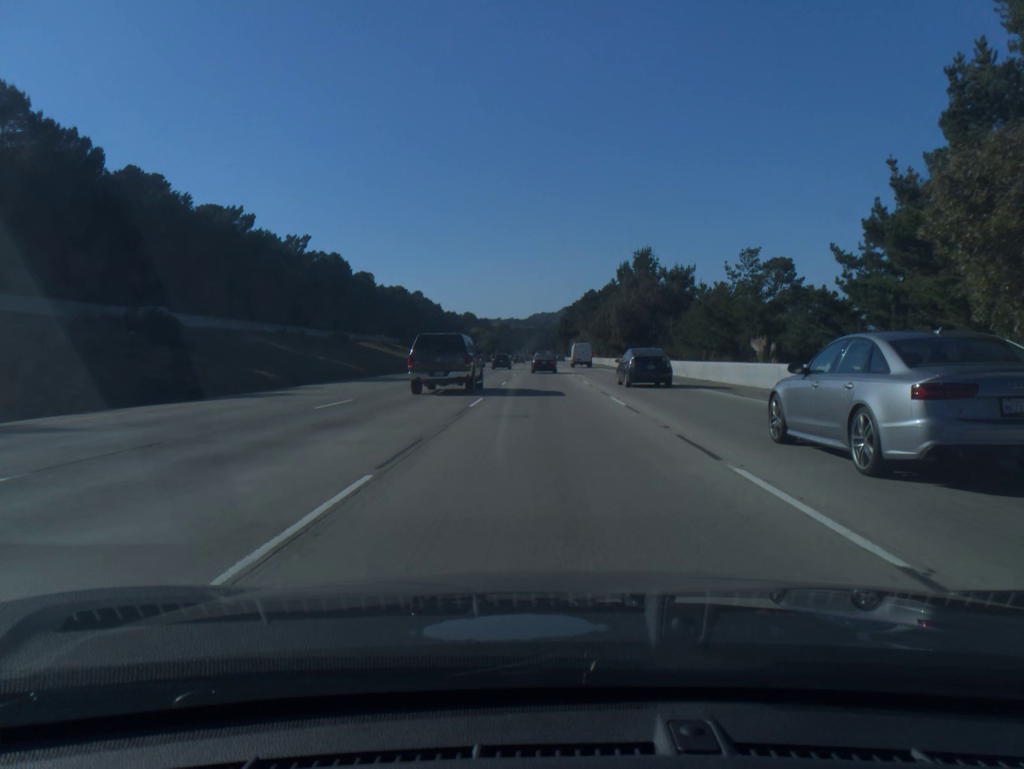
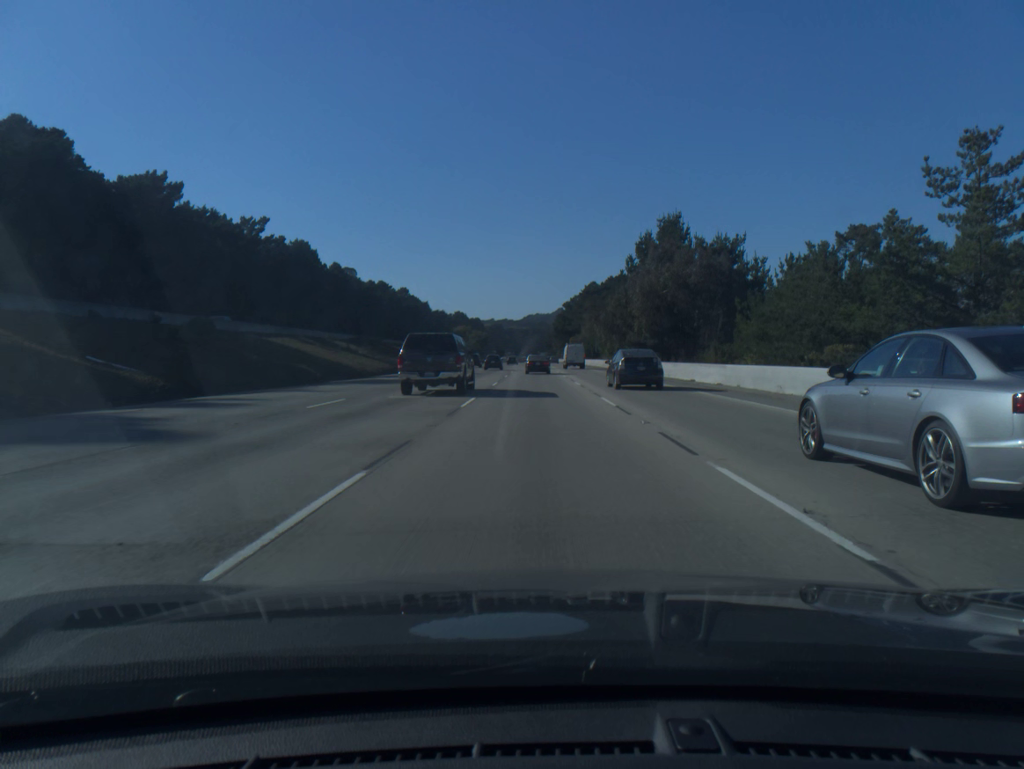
(+0.1, +29.1) m; 0°
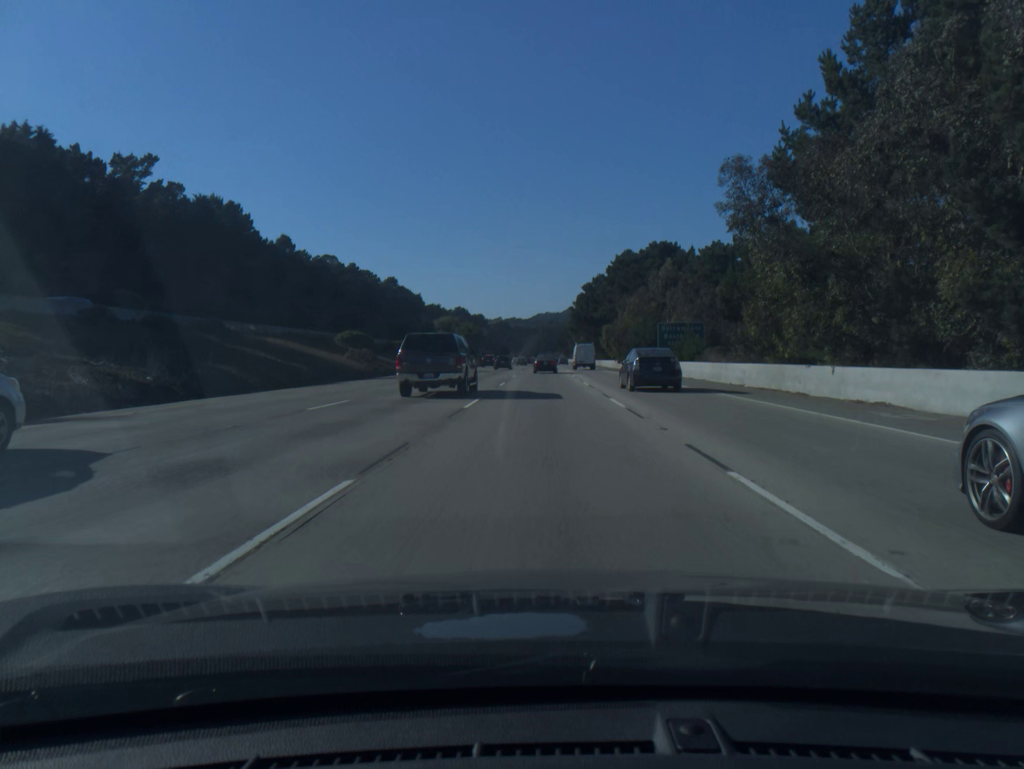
(-0.3, +58.8) m; -1°
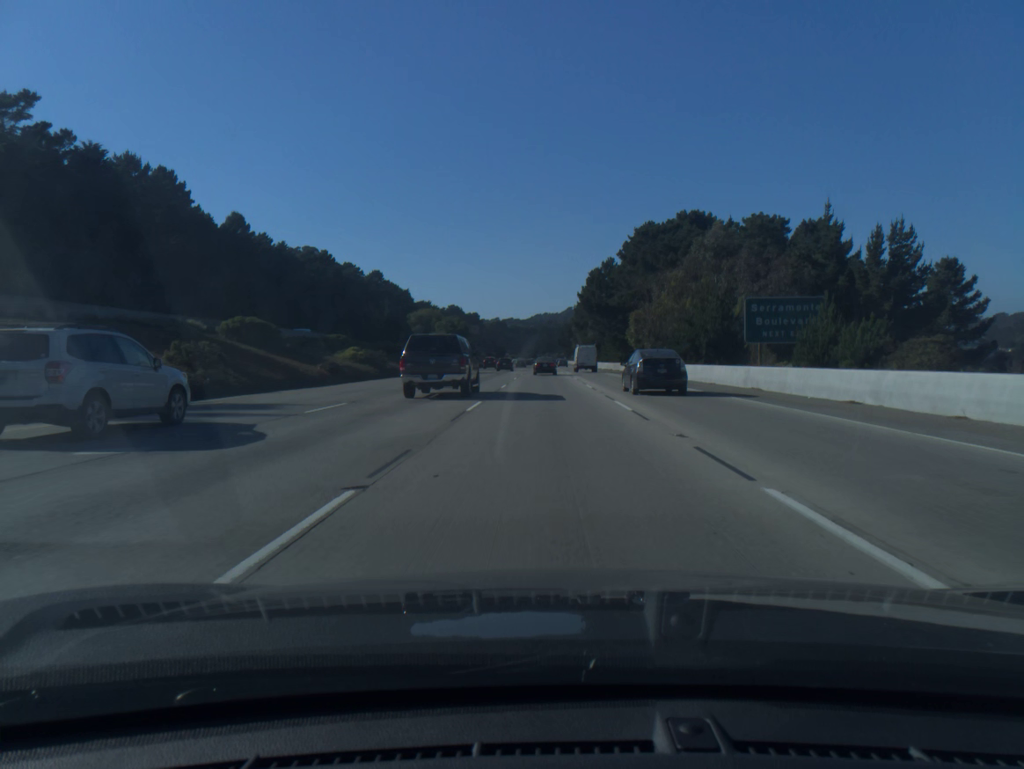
(0.0, +29.8) m; 0°
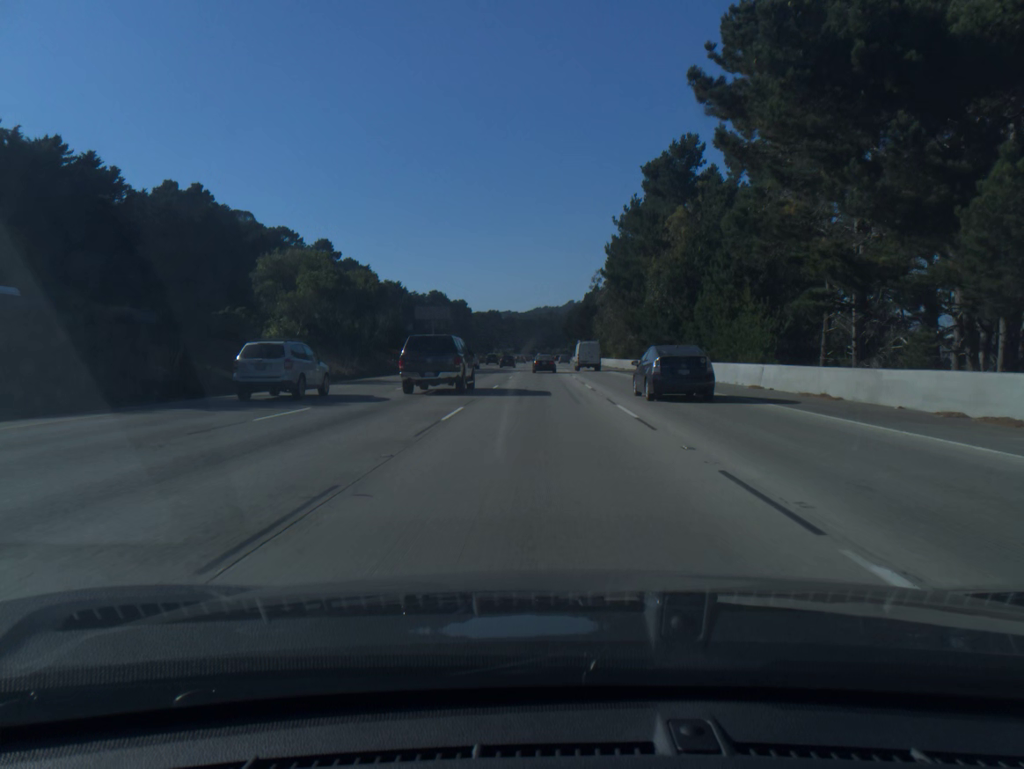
(+0.4, +75.6) m; 0°
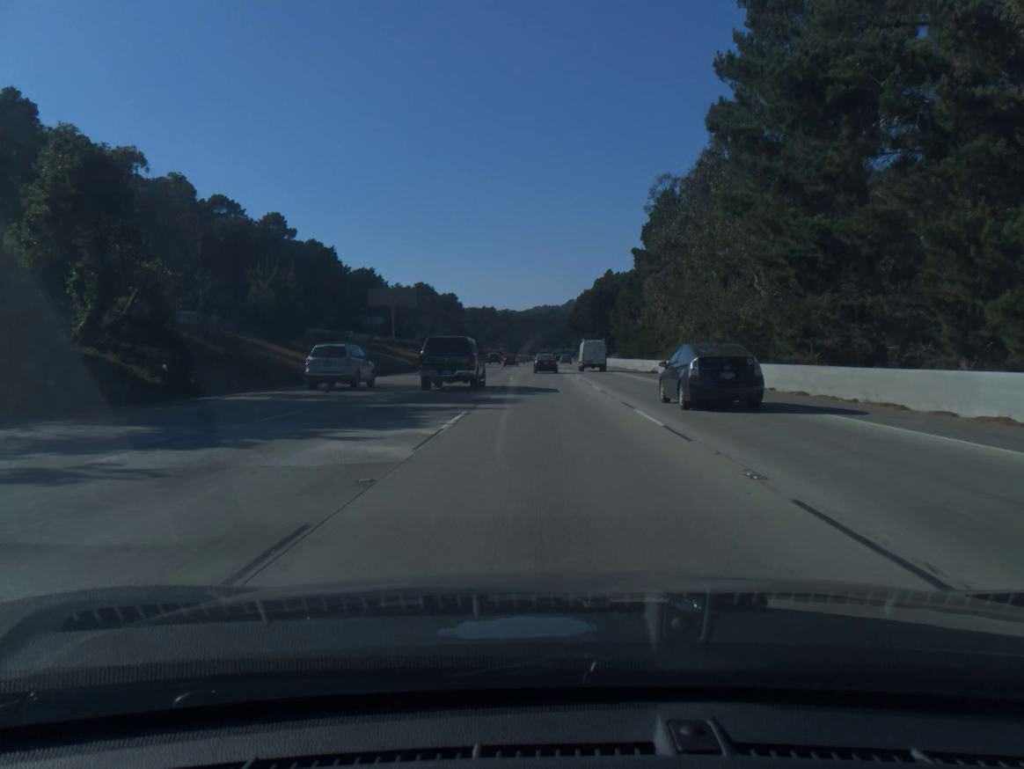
(-0.1, +45.6) m; 0°
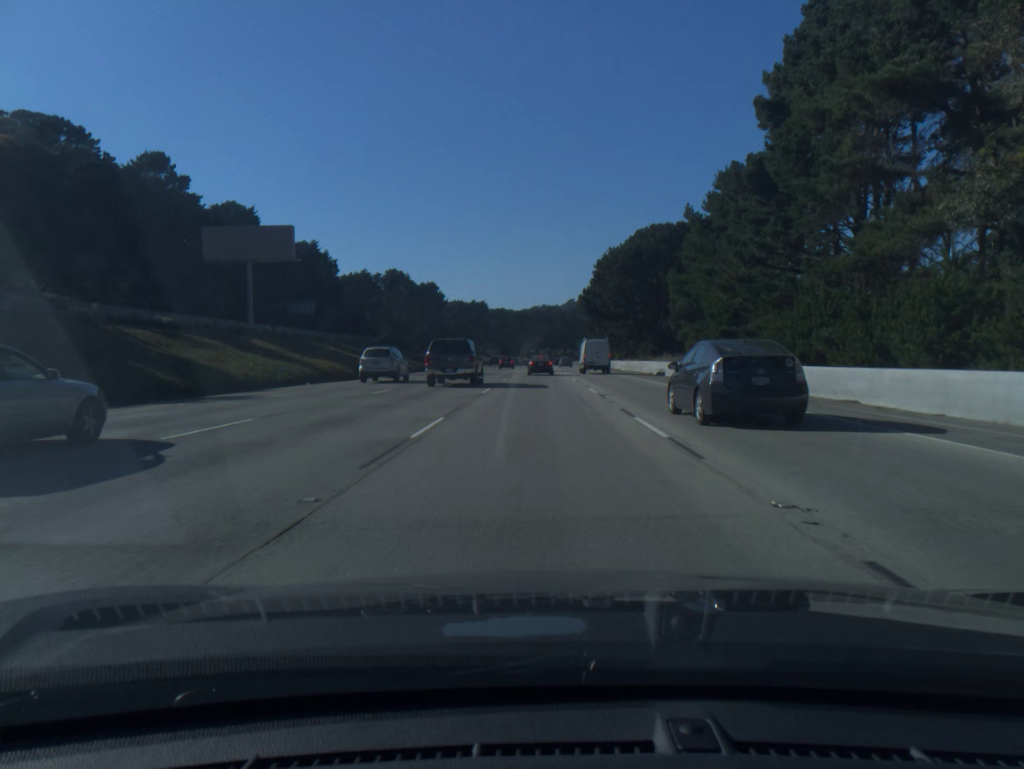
(+0.3, +60.2) m; 0°
